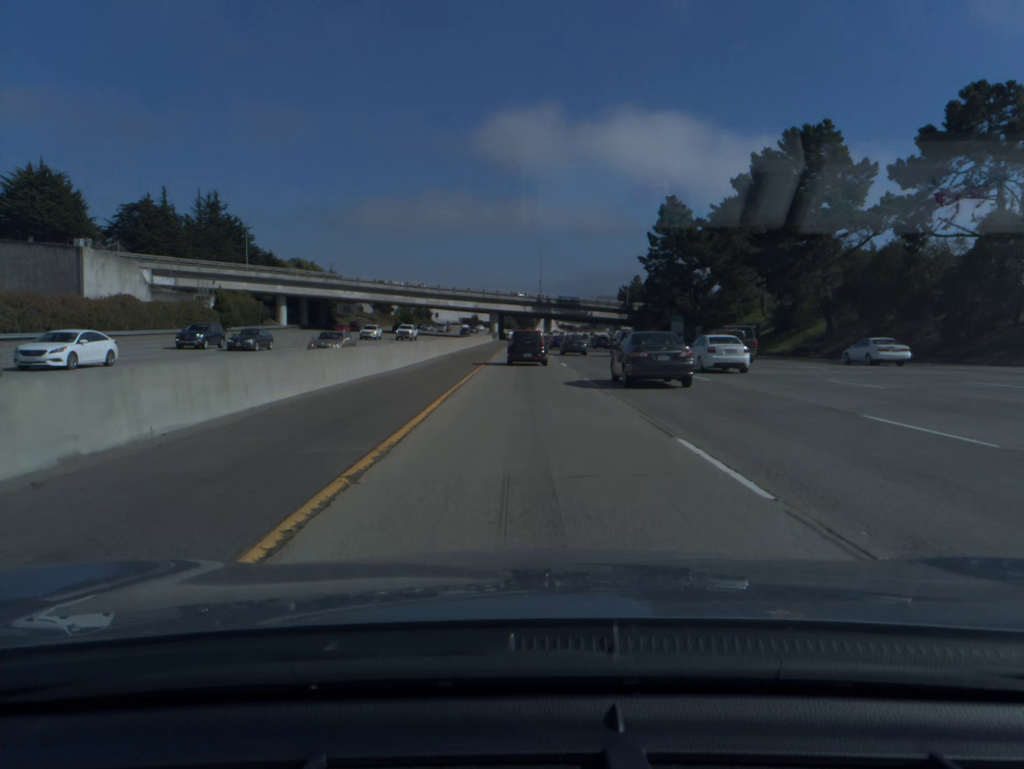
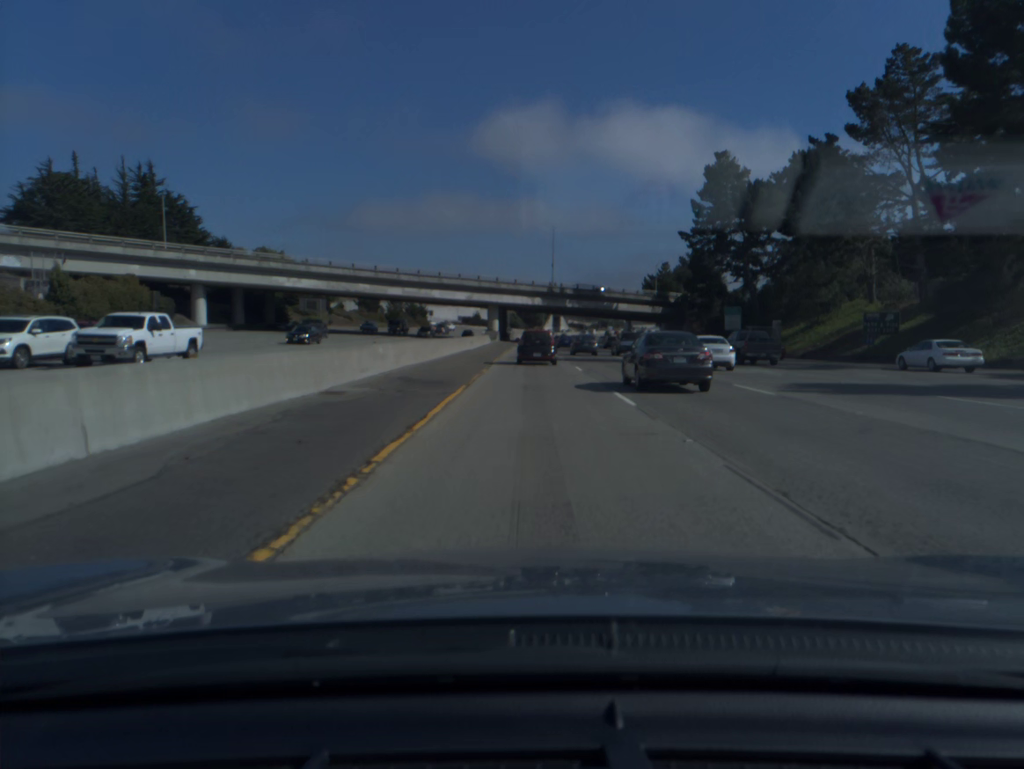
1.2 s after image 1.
(-0.3, +34.9) m; -1°
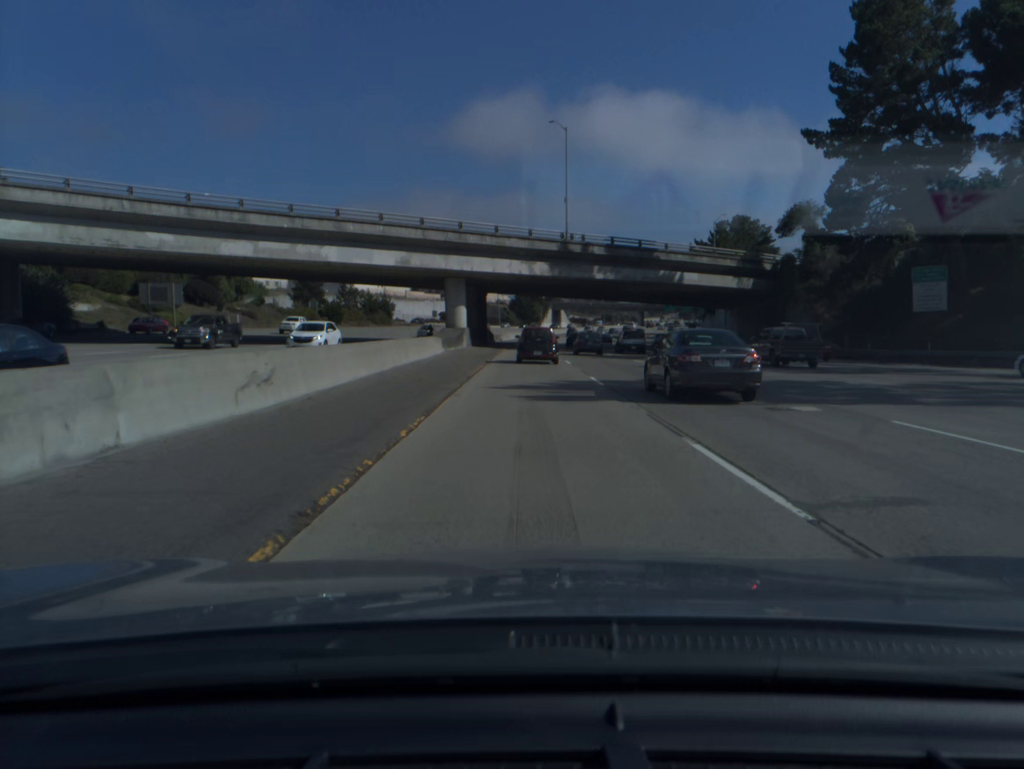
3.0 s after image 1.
(+0.2, +53.5) m; 0°
